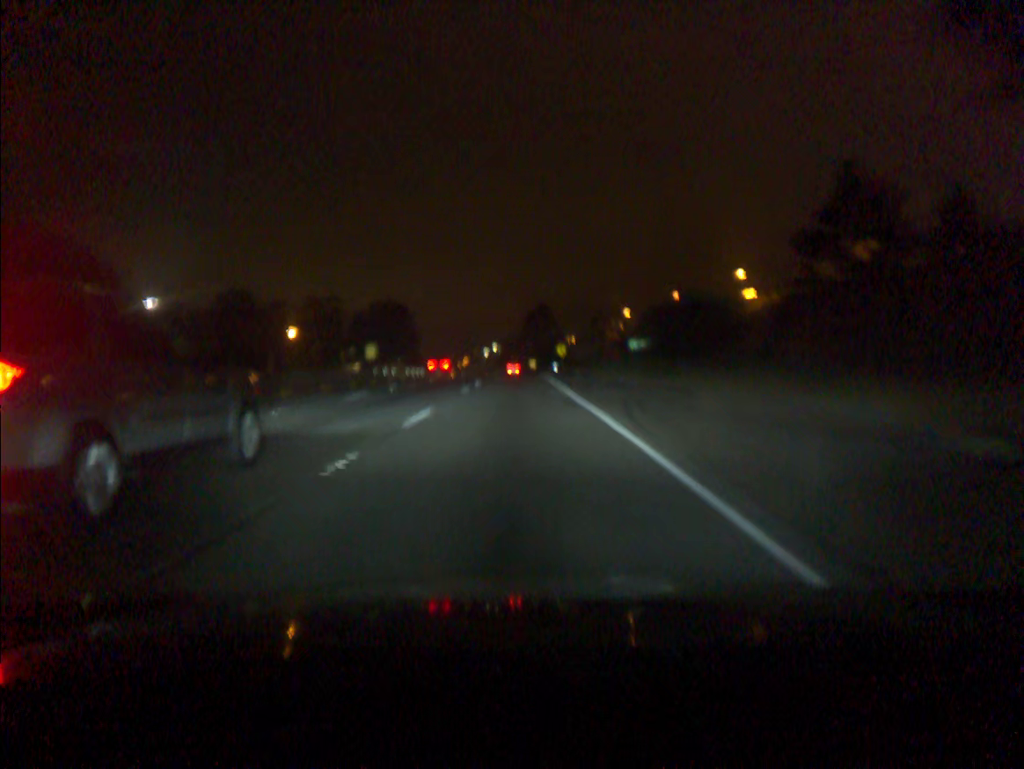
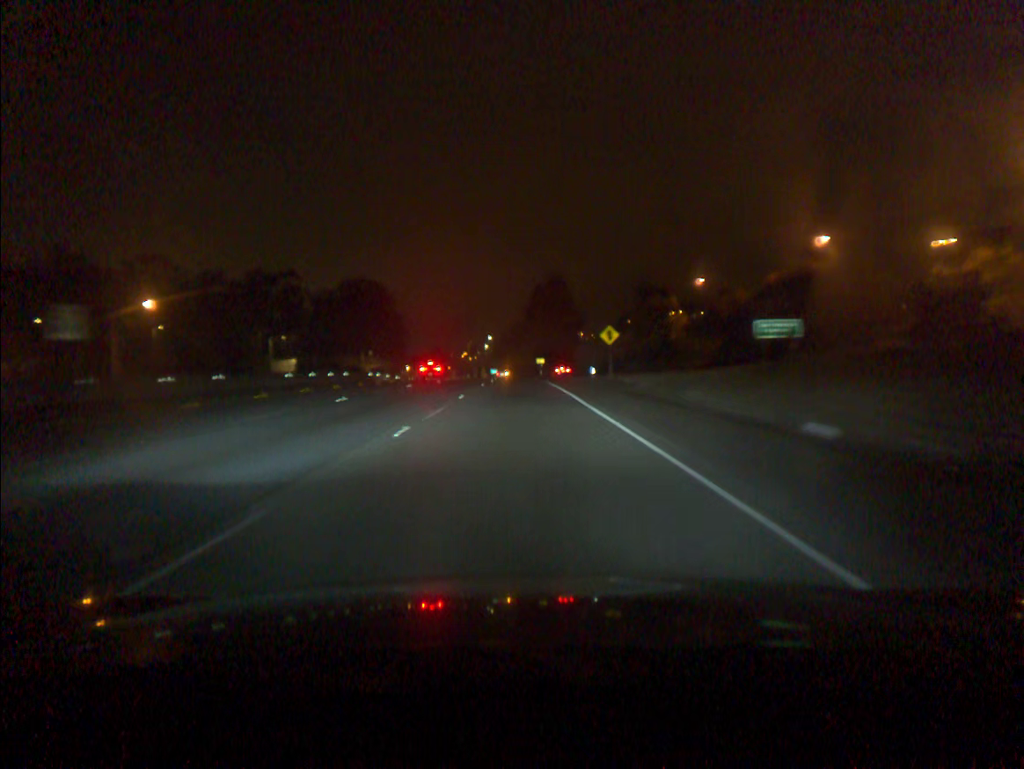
(-0.1, +54.9) m; 0°
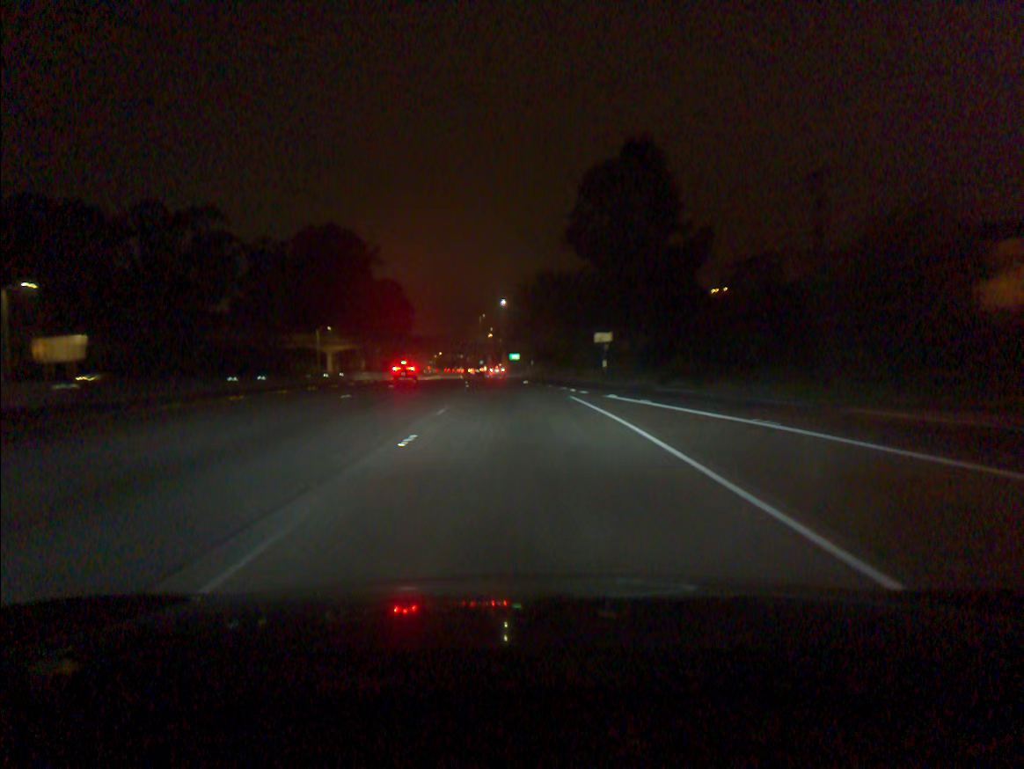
(-0.6, +73.4) m; -2°
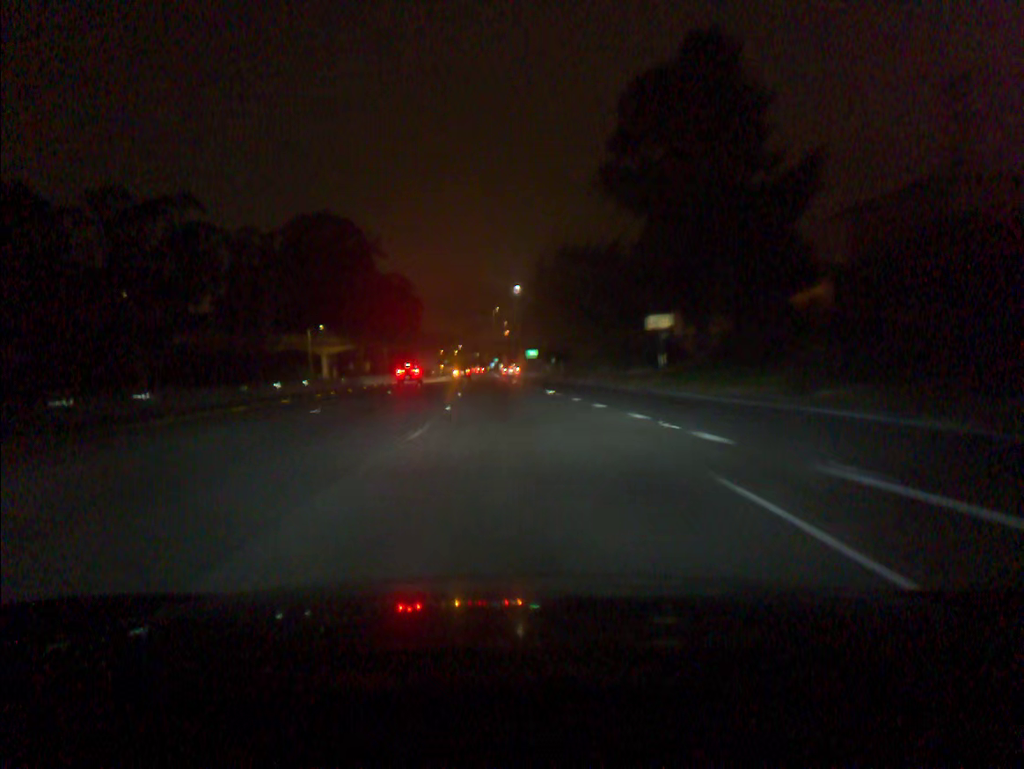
(-0.2, +18.2) m; -1°
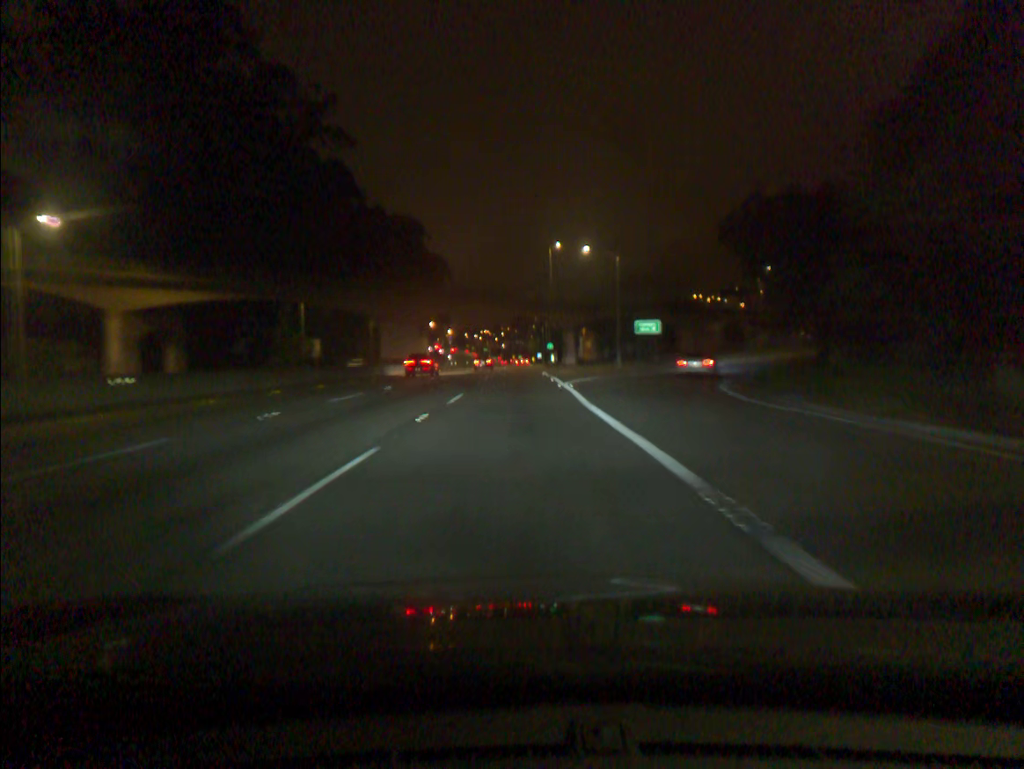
(-4.4, +88.7) m; -4°
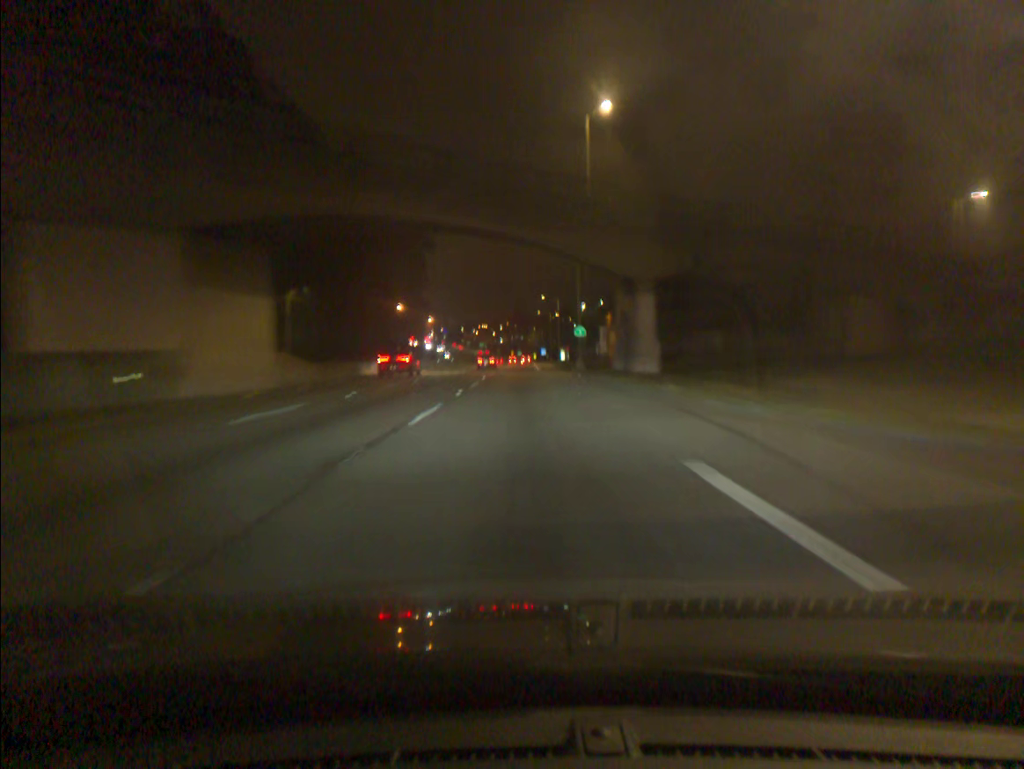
(+0.1, +51.7) m; 0°
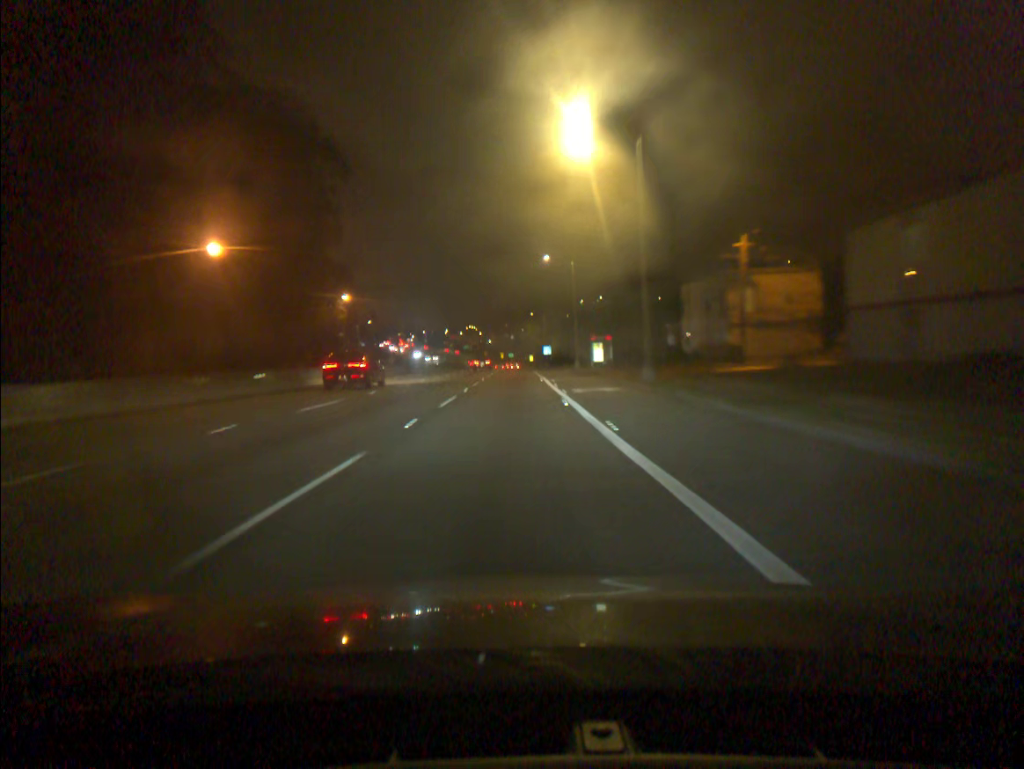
(+0.4, +83.1) m; +1°
